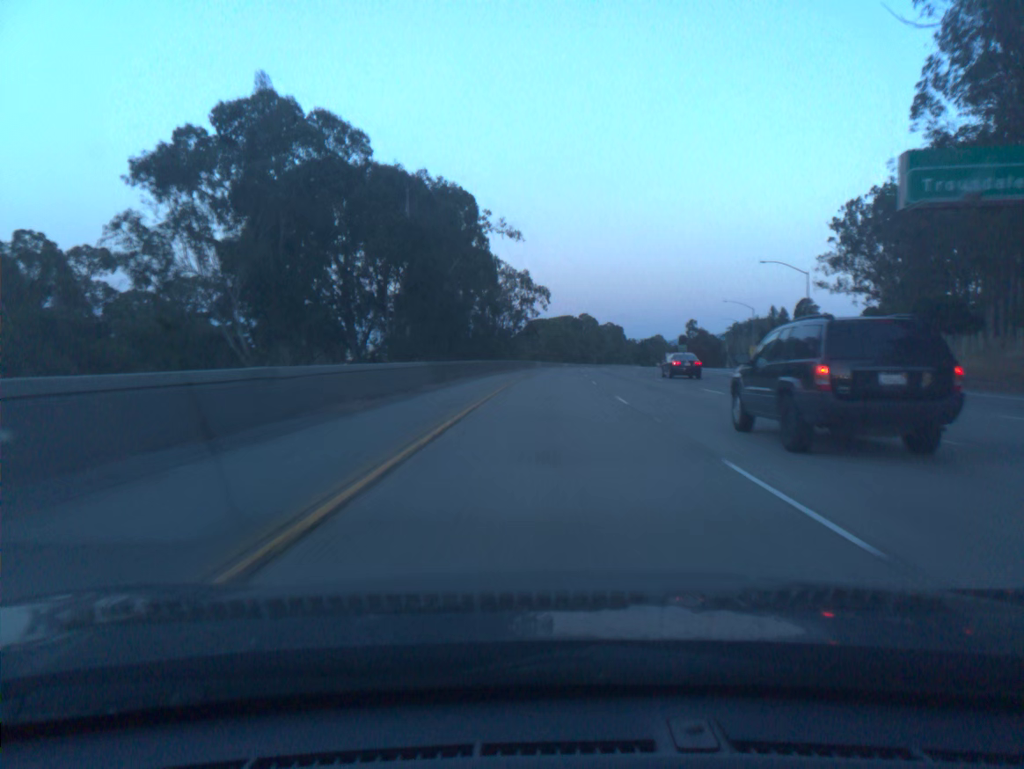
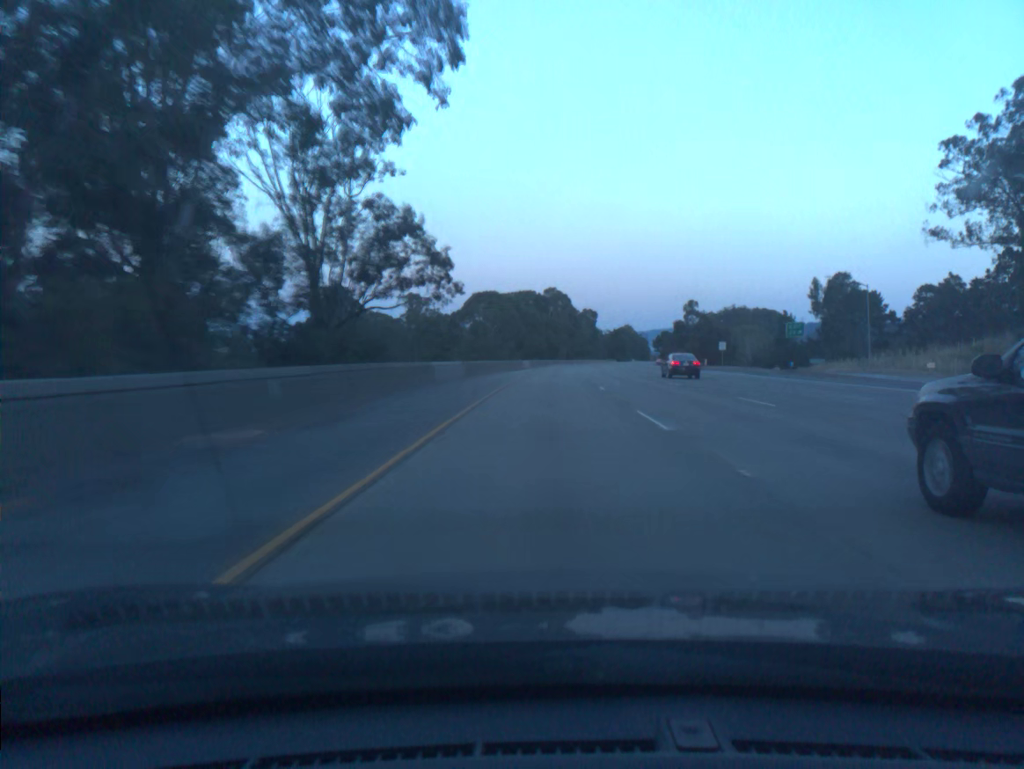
(+2.2, +79.2) m; +3°
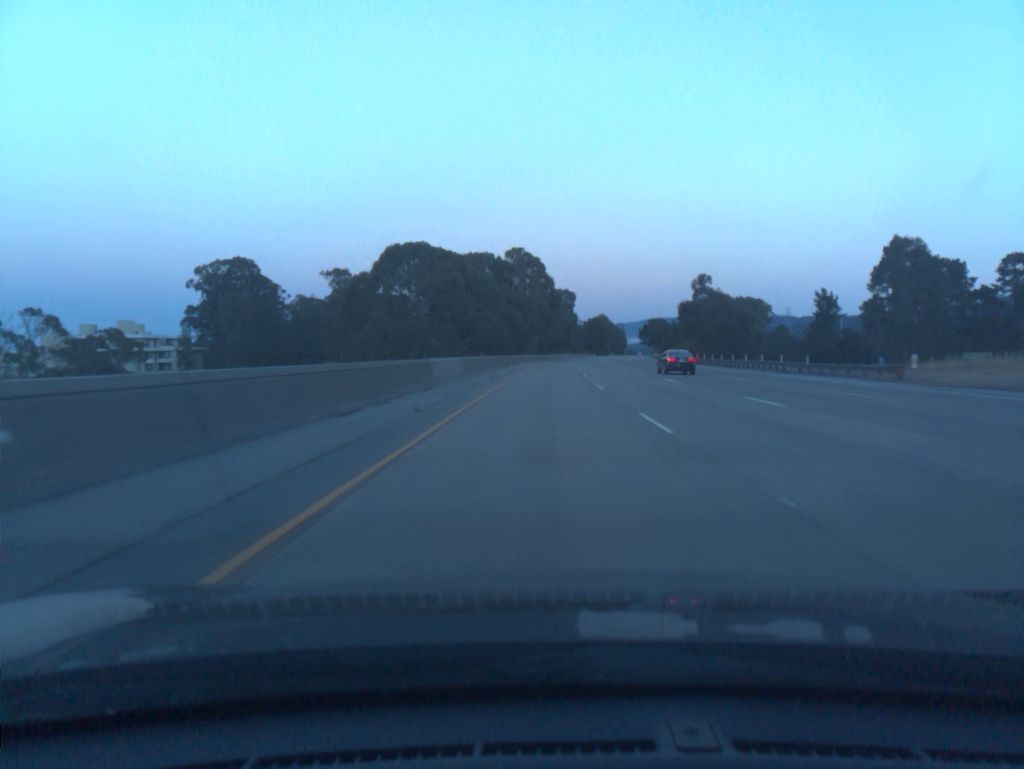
(+1.2, +59.5) m; +2°
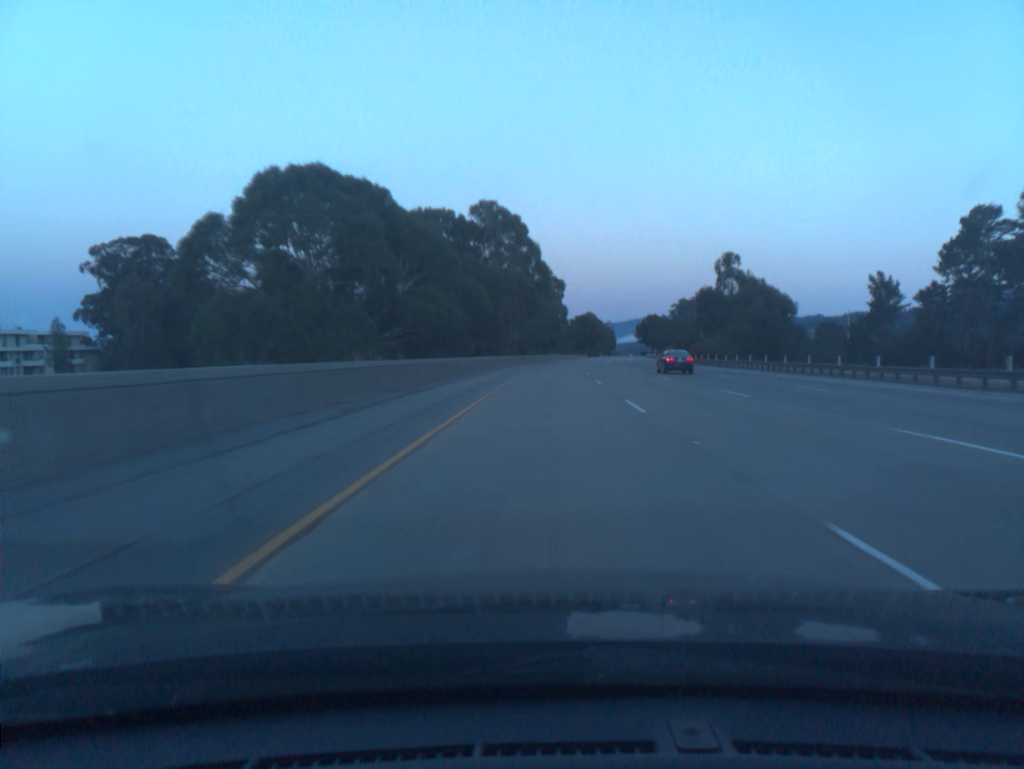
(+0.4, +39.7) m; +1°
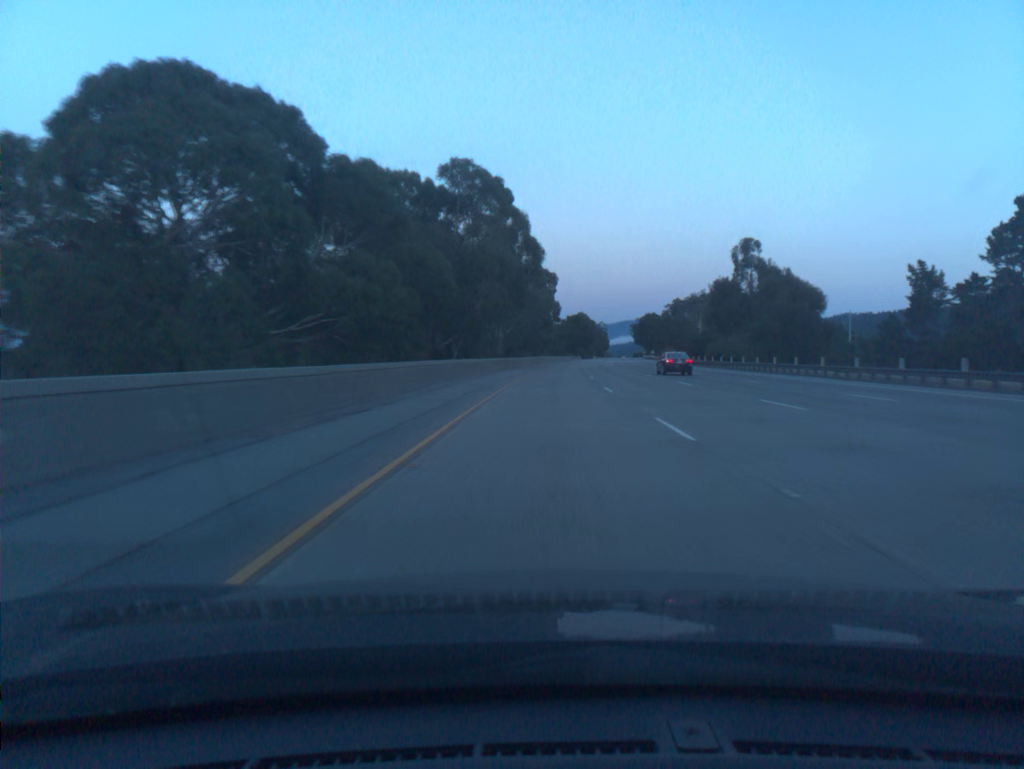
(+0.1, +19.7) m; +1°
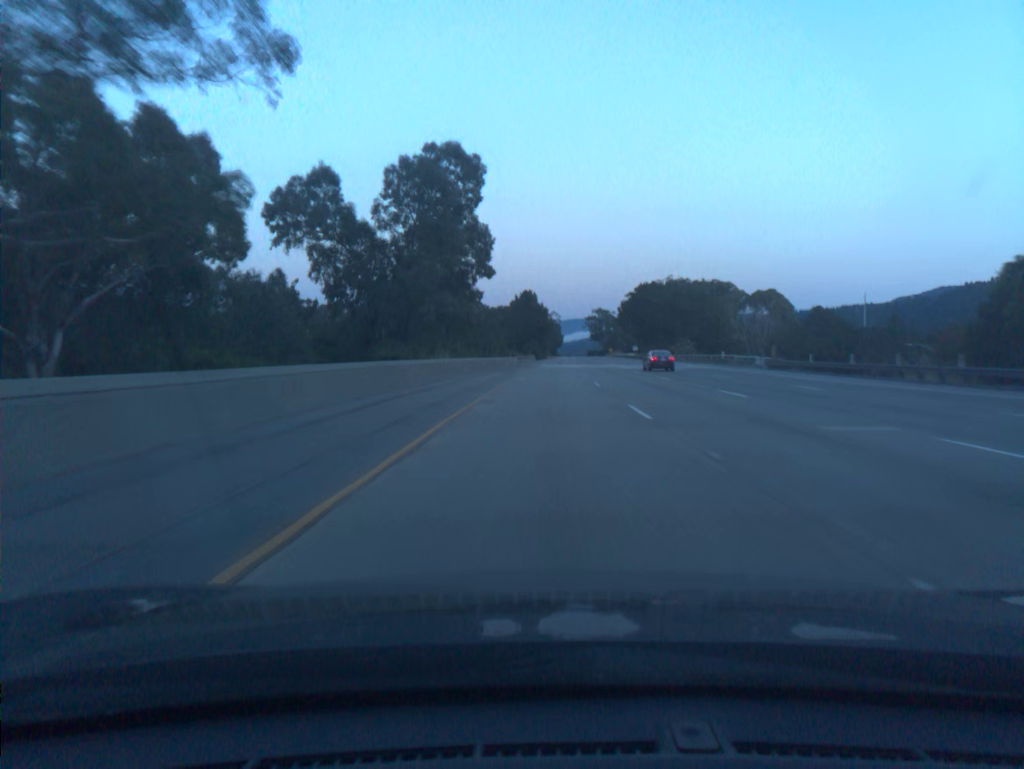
(+3.6, +98.3) m; +4°
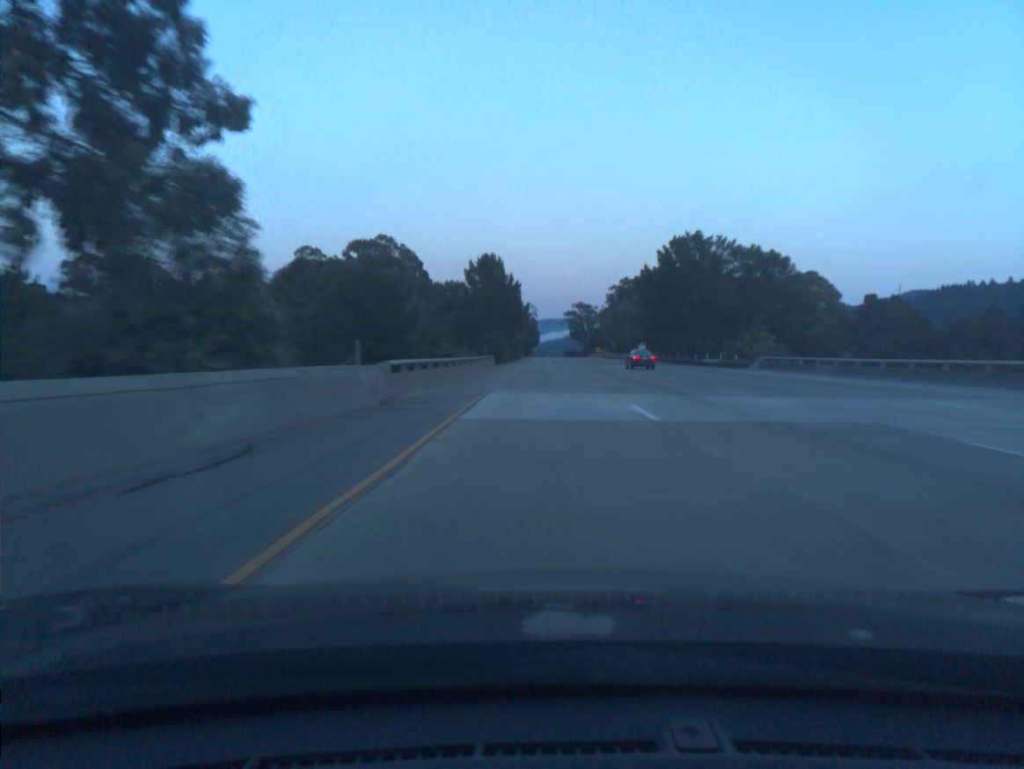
(+1.0, +59.0) m; +2°
